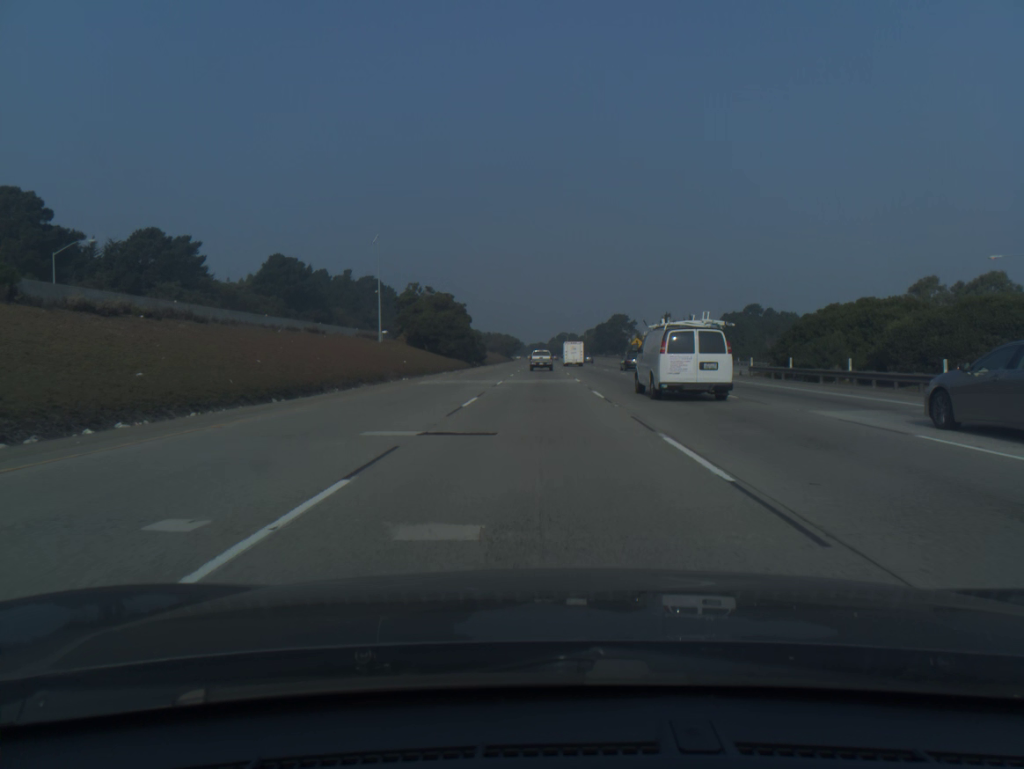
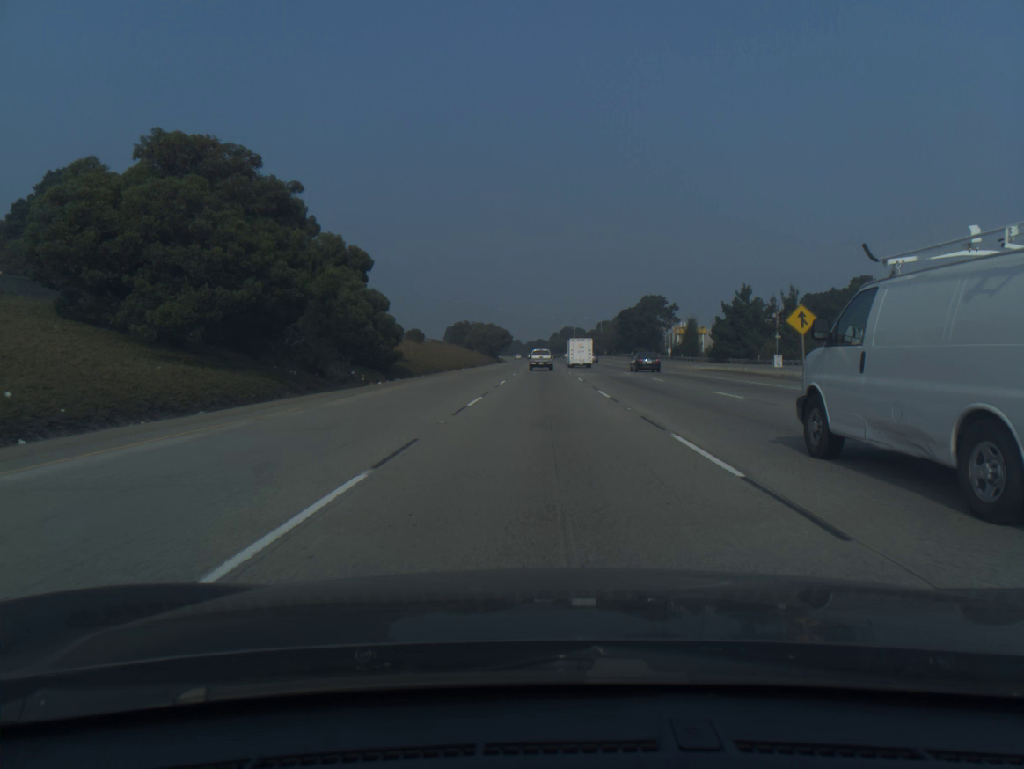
(-0.1, +73.0) m; 0°
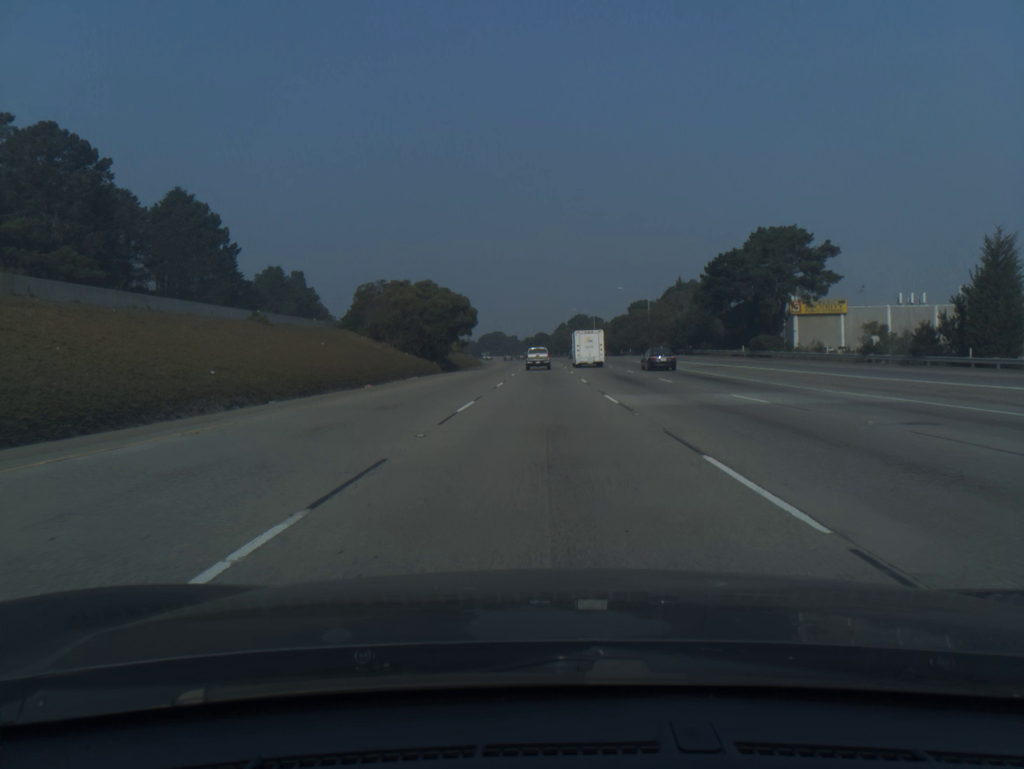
(+0.1, +89.9) m; 0°
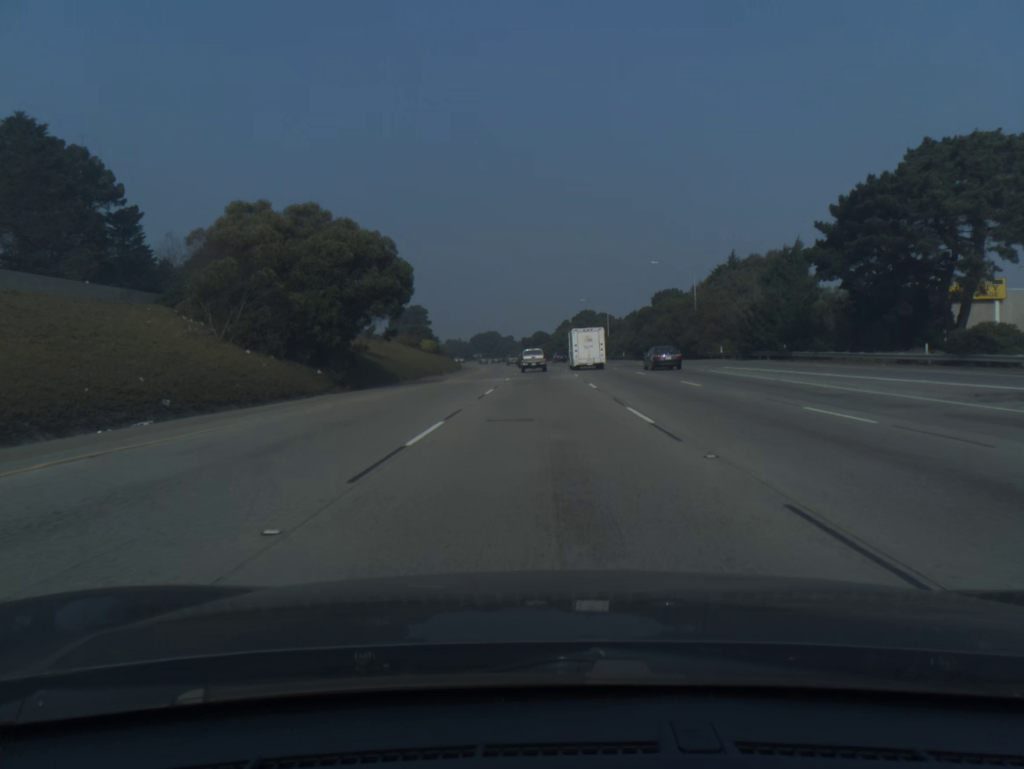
(0.0, +35.5) m; 0°
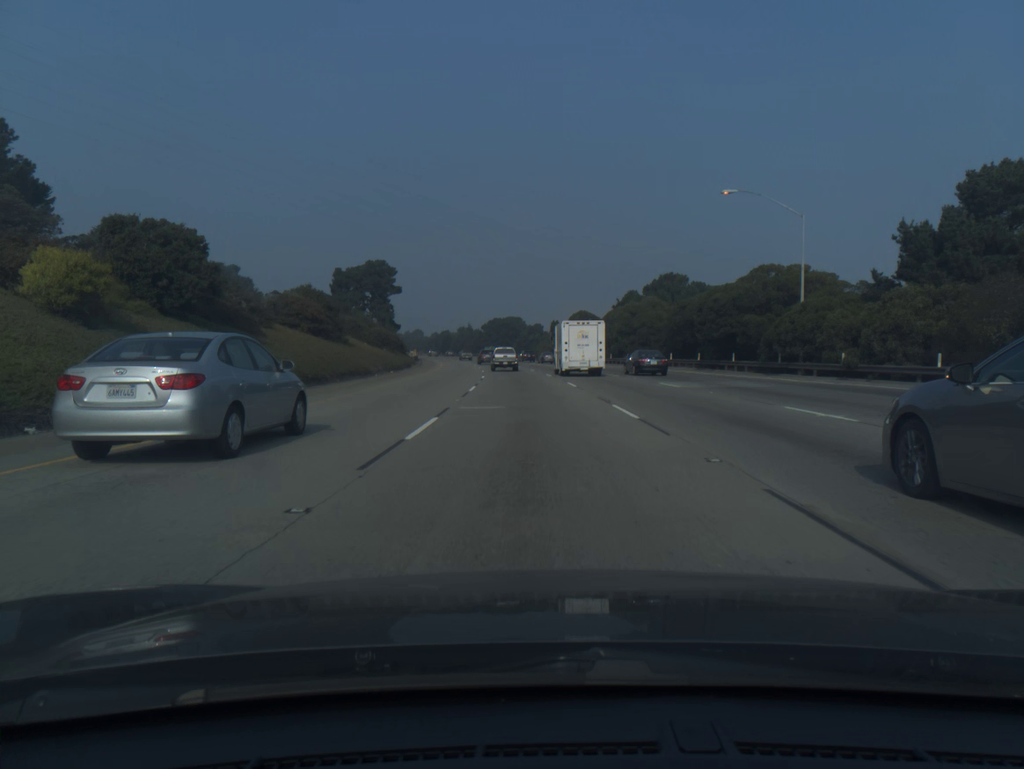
(-0.9, +87.1) m; -2°
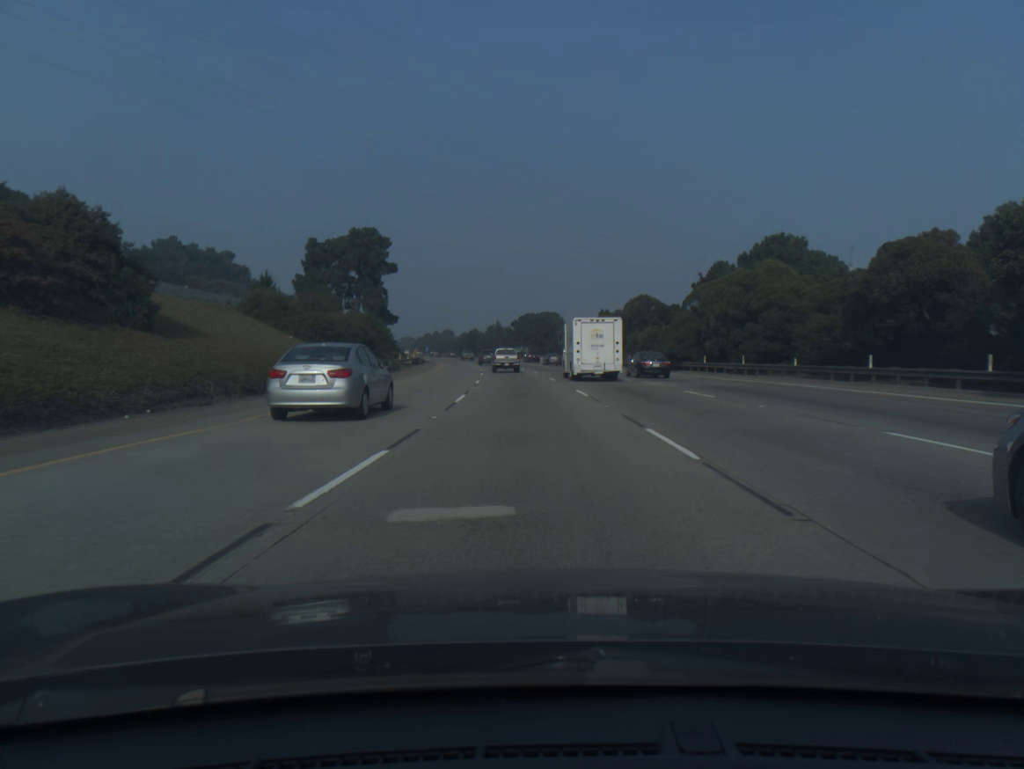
(-0.8, +34.3) m; -3°
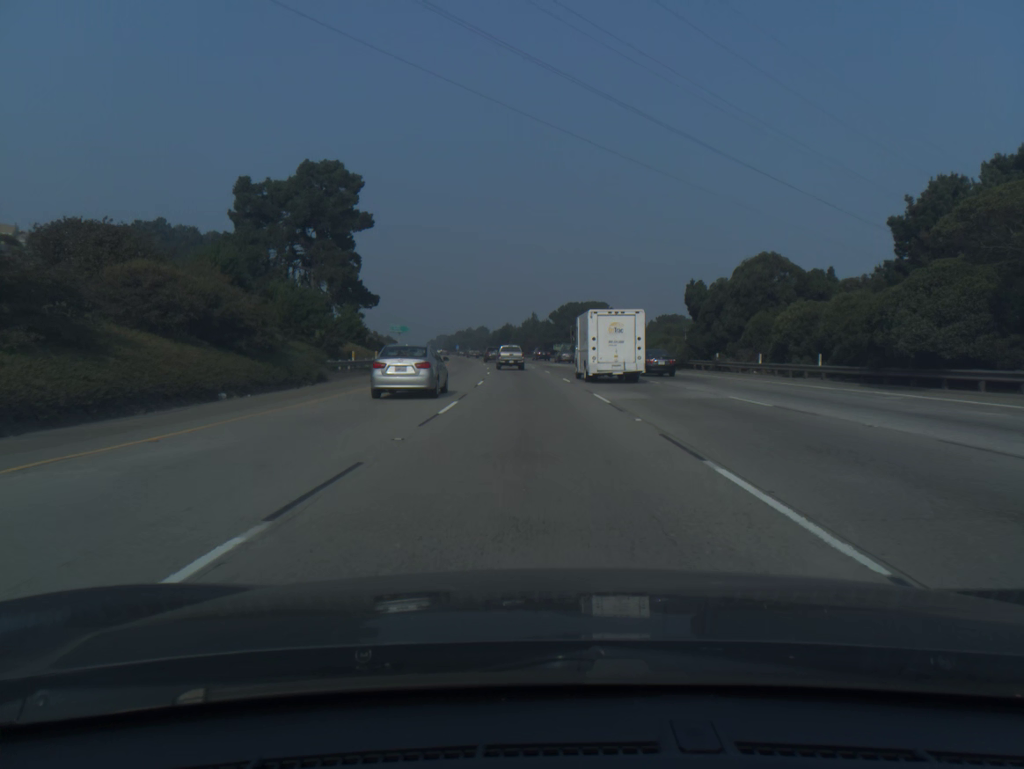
(-0.9, +34.0) m; -3°
